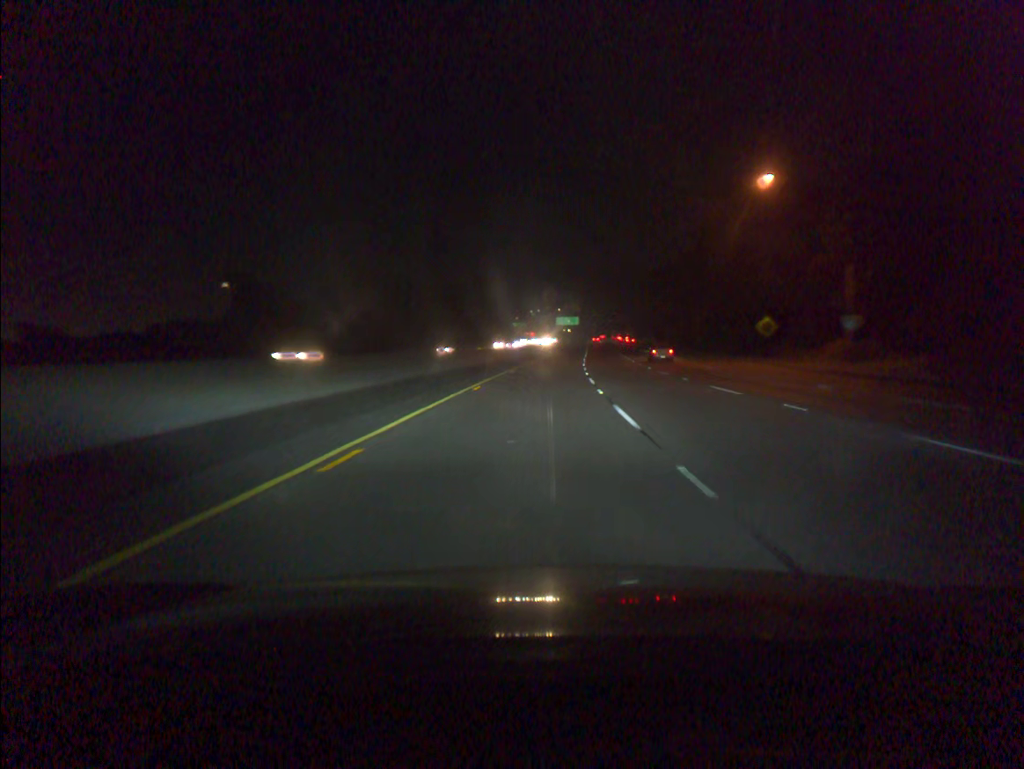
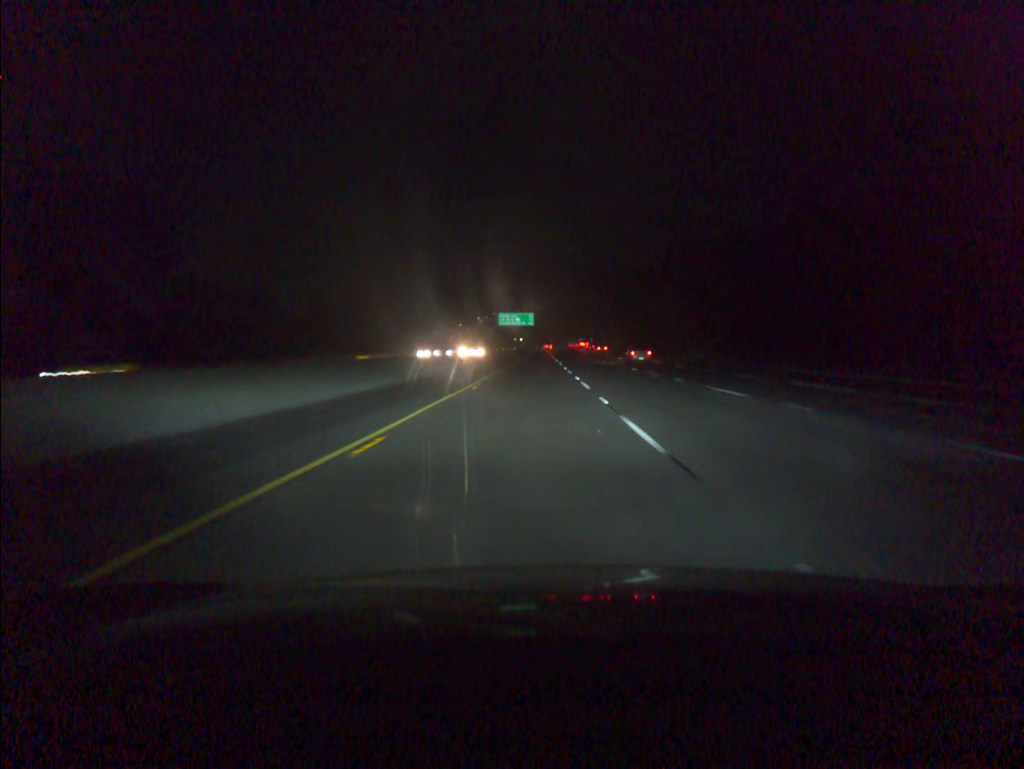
(+4.3, +100.7) m; +4°
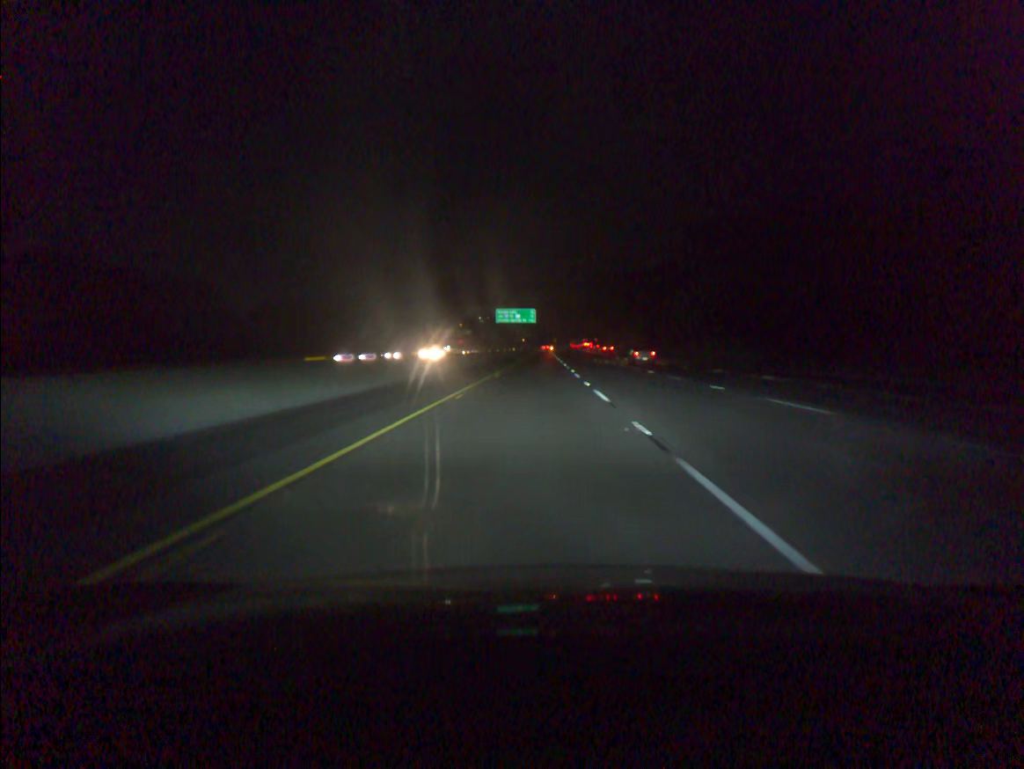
(0.0, +20.0) m; 0°
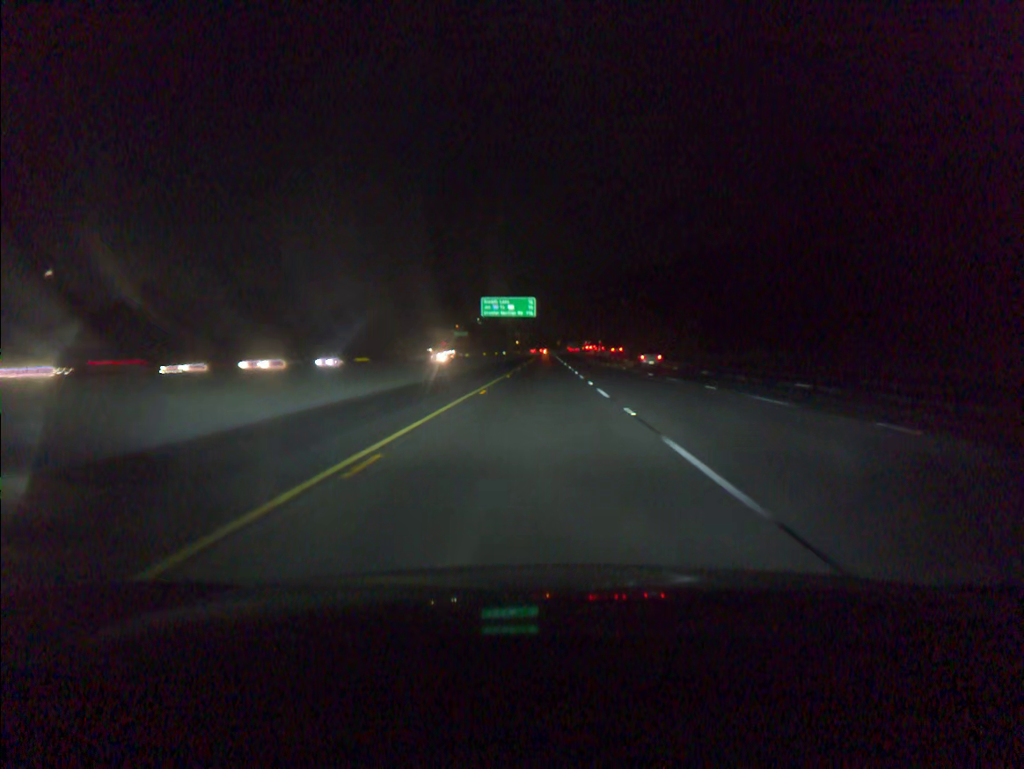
(-0.1, +40.0) m; 0°
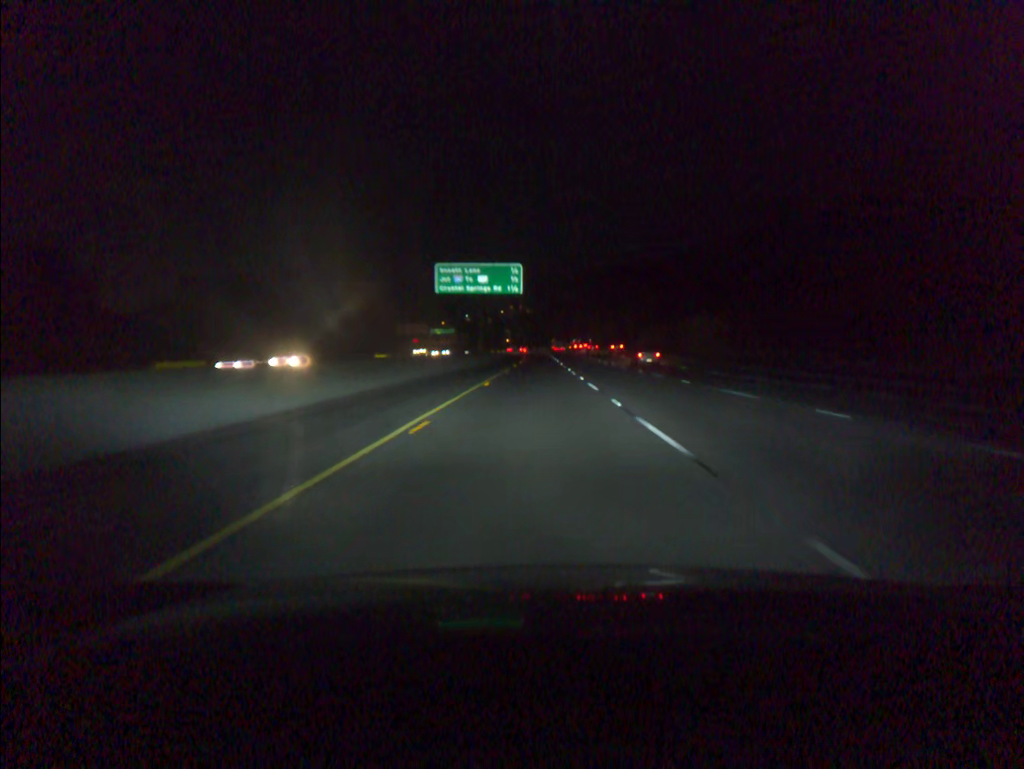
(+0.2, +40.1) m; 0°
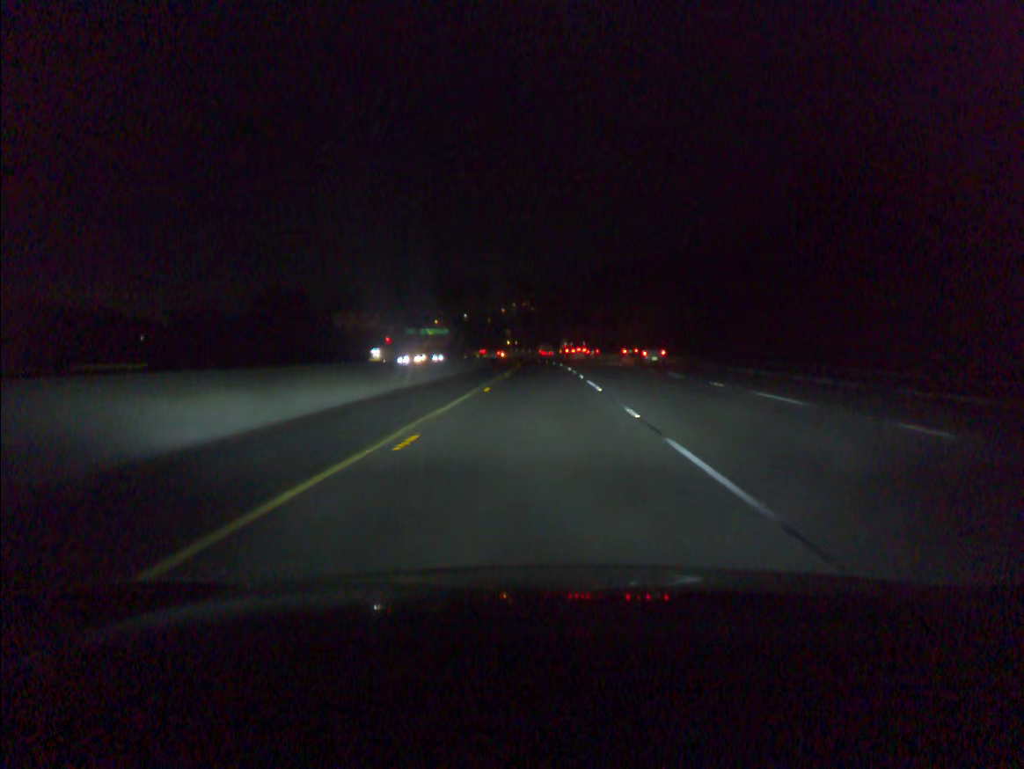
(-0.2, +60.2) m; -1°
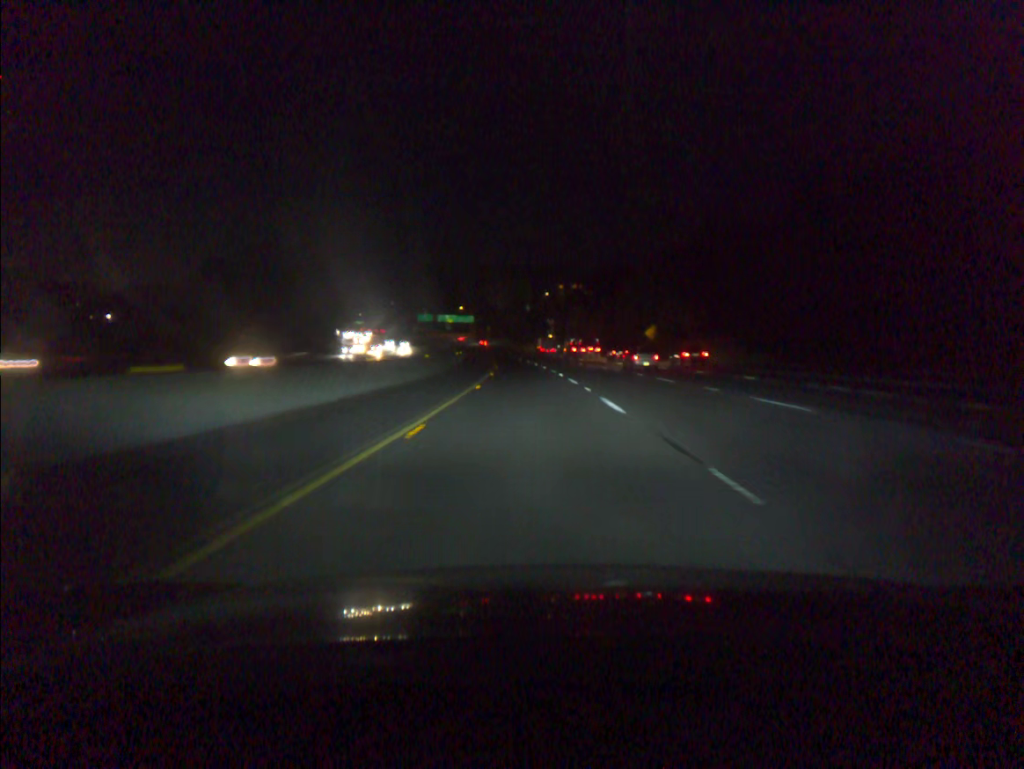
(-1.6, +100.7) m; -3°
